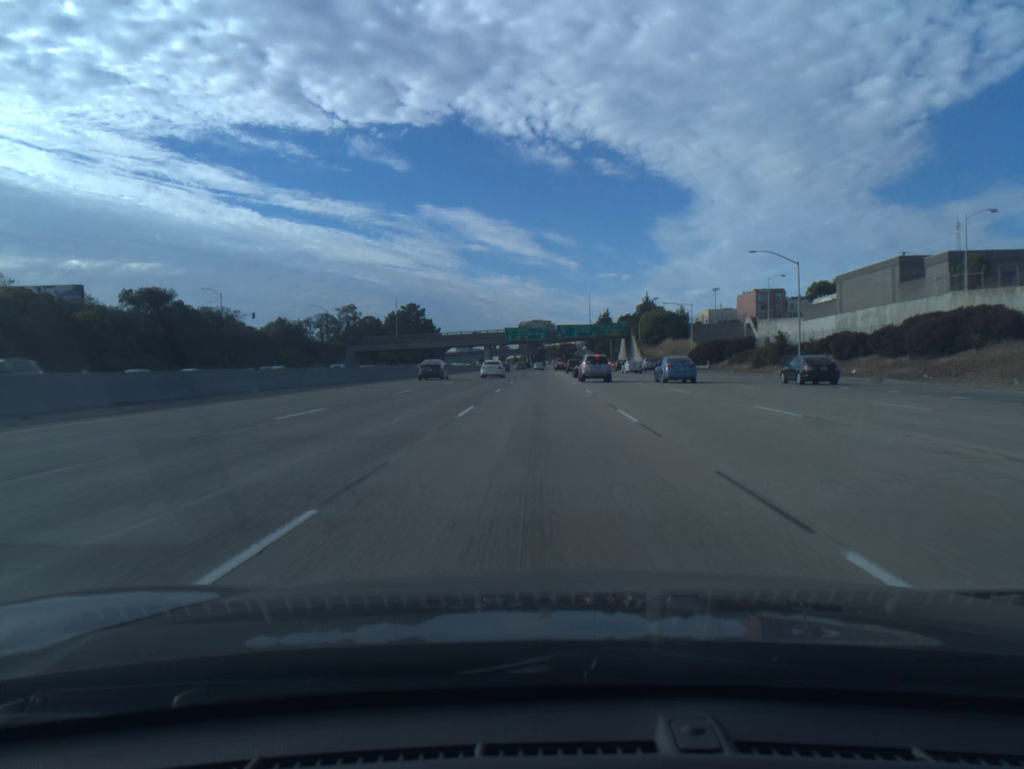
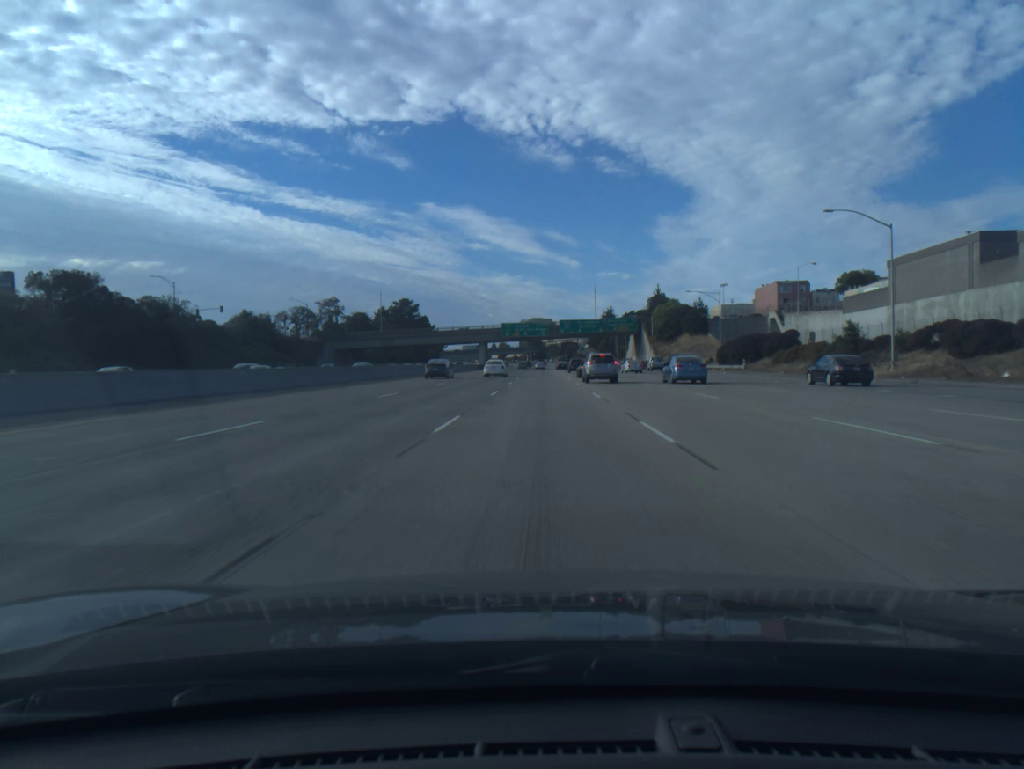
(0.0, +18.2) m; 0°
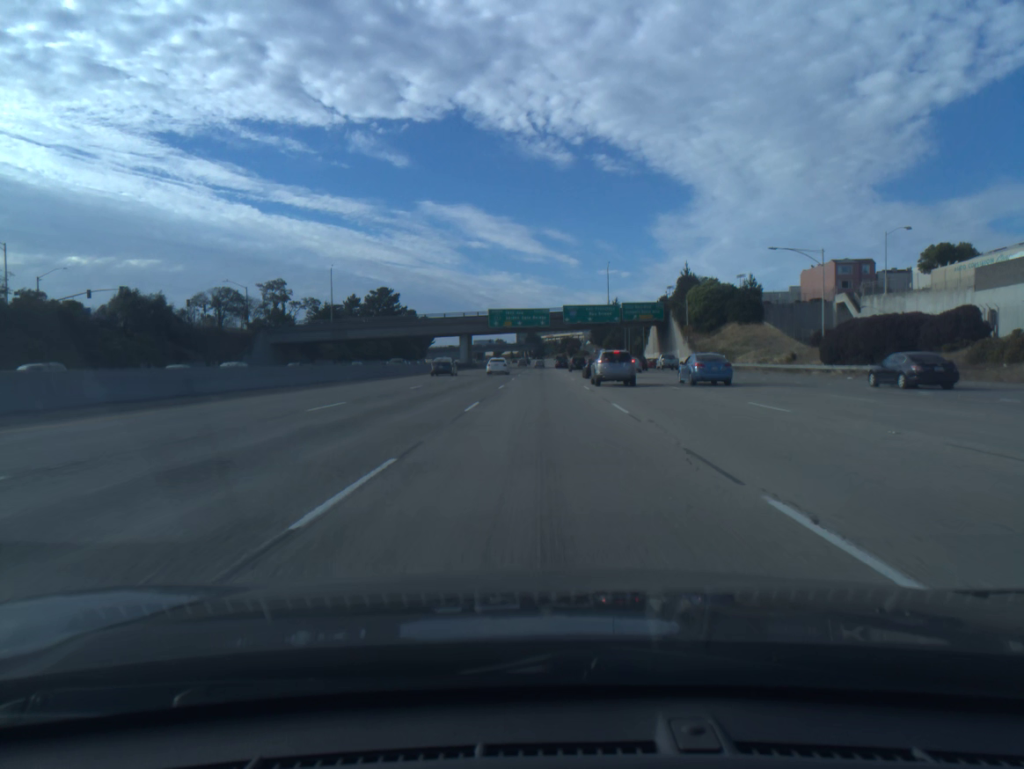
(0.0, +36.5) m; 0°
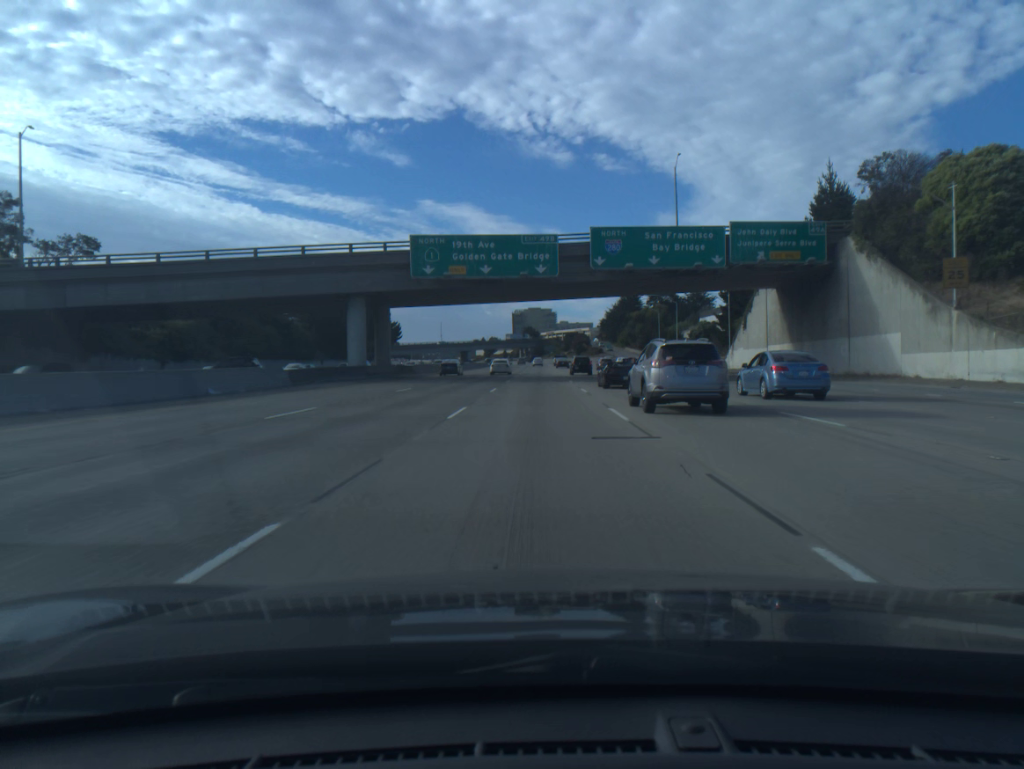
(+0.1, +73.3) m; 0°
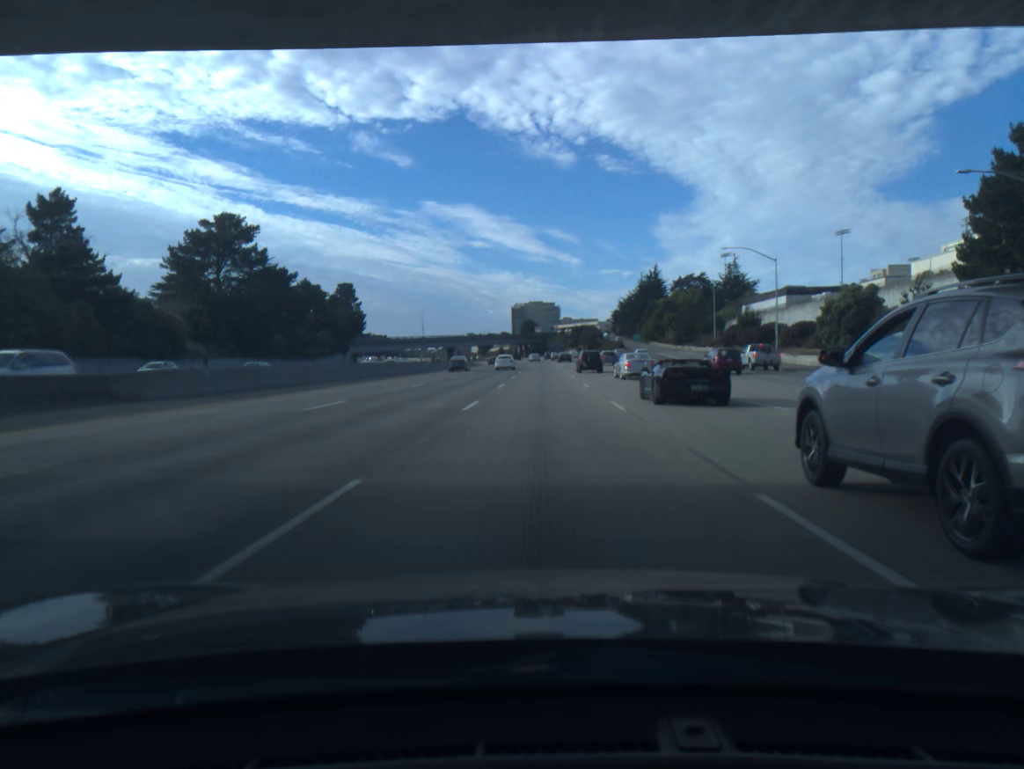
(-0.2, +55.0) m; 0°
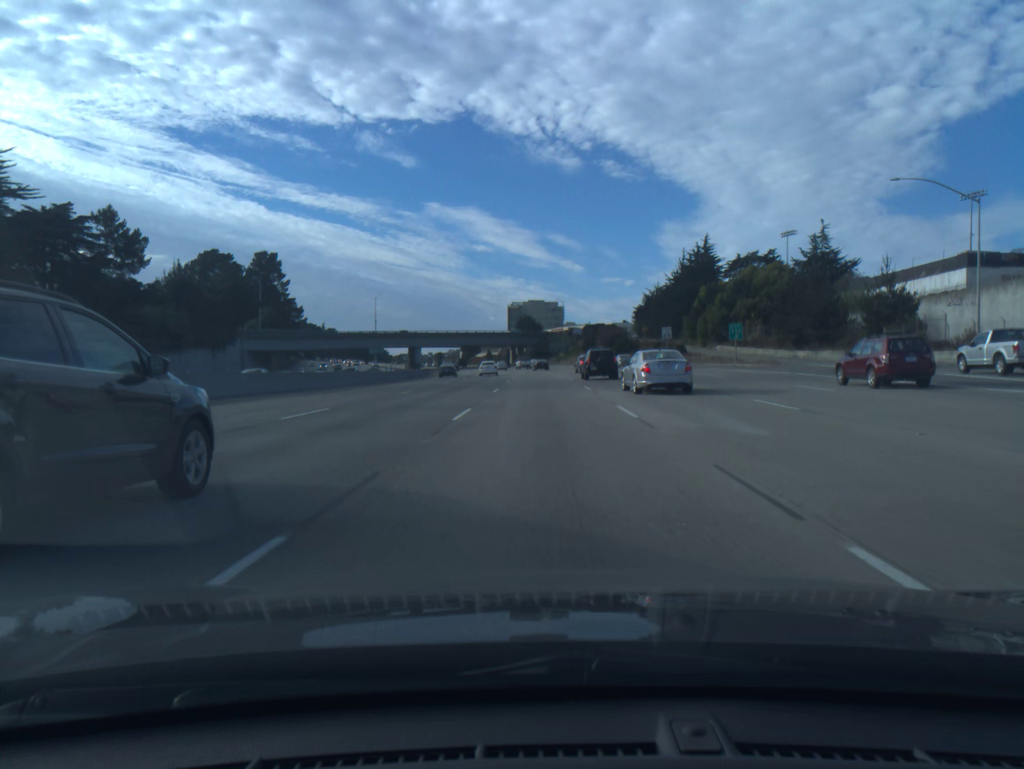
(+0.1, +73.6) m; 0°
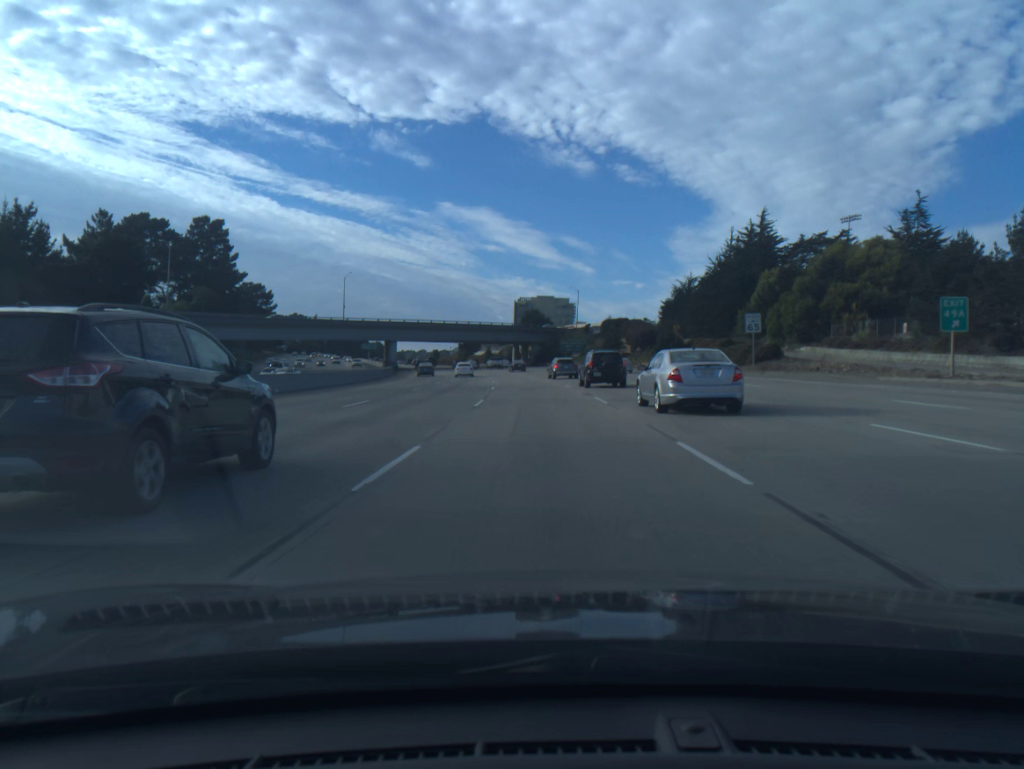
(-0.1, +36.7) m; -1°
